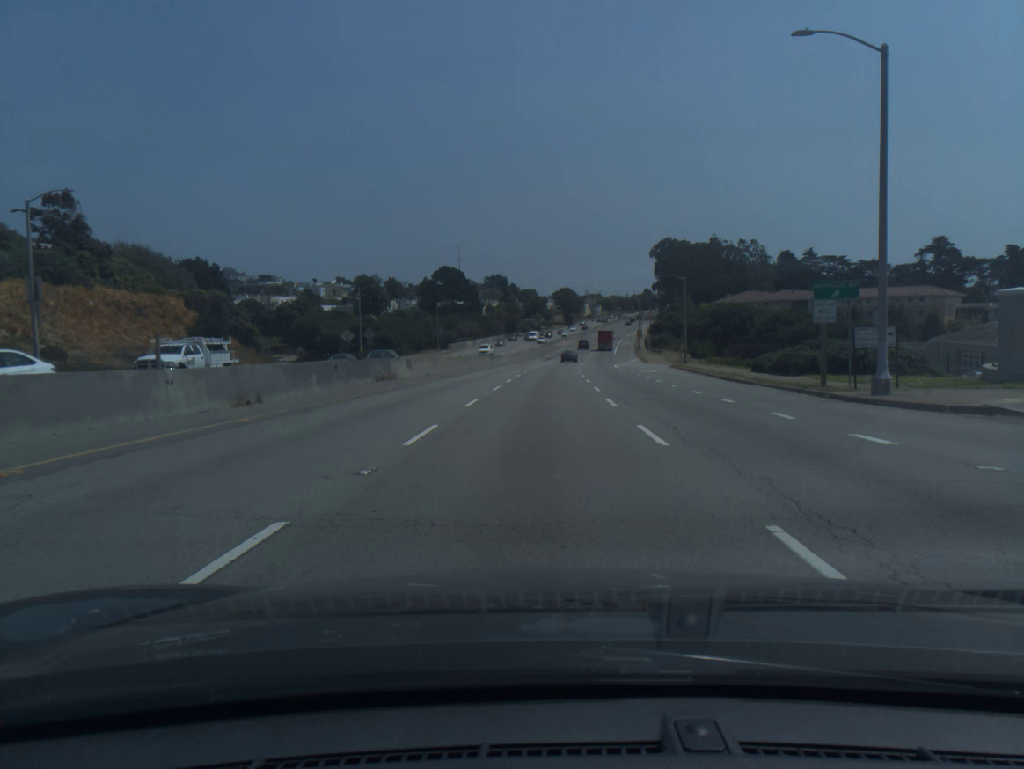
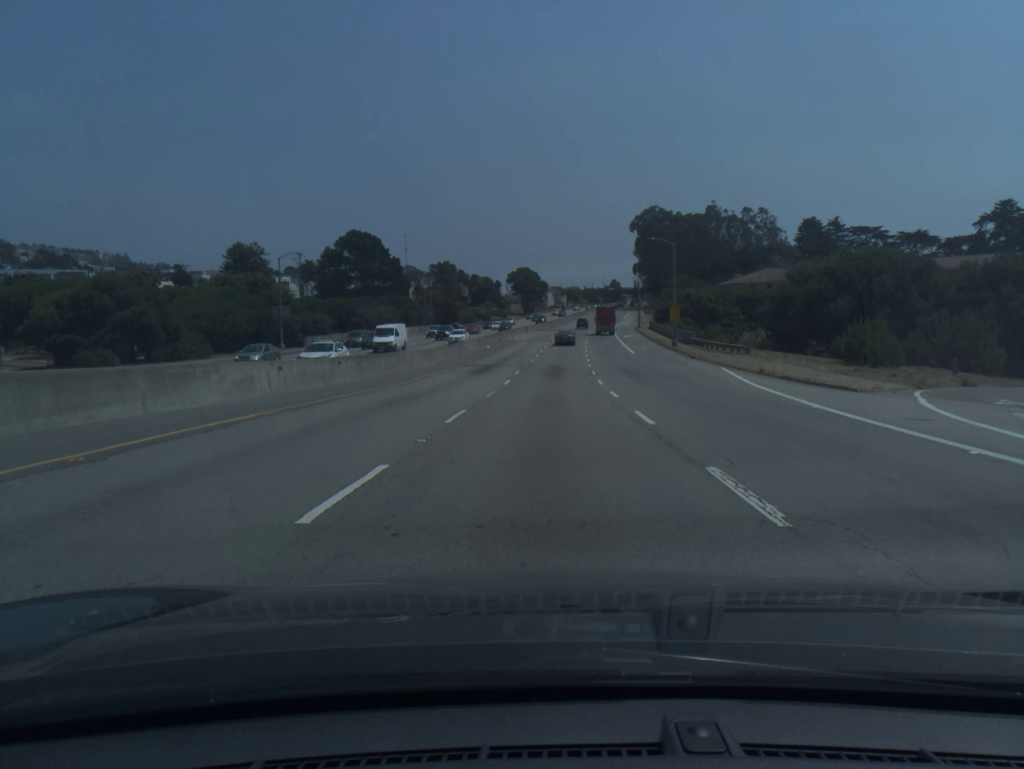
(+1.4, +71.3) m; +3°
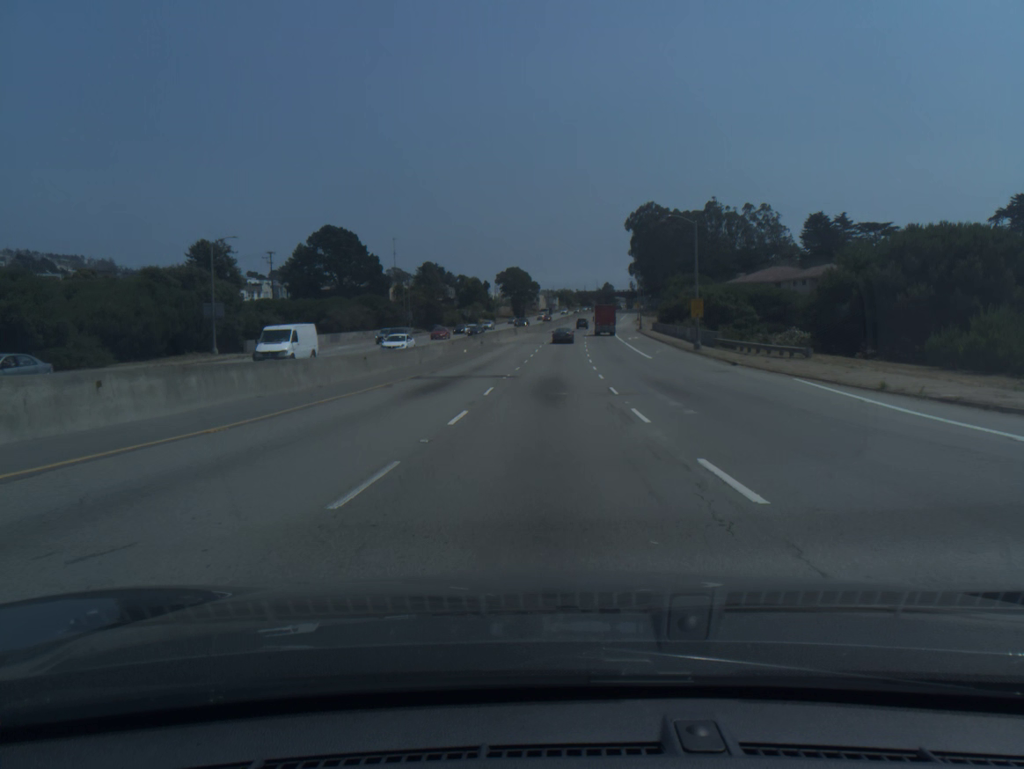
(+0.1, +14.1) m; +1°
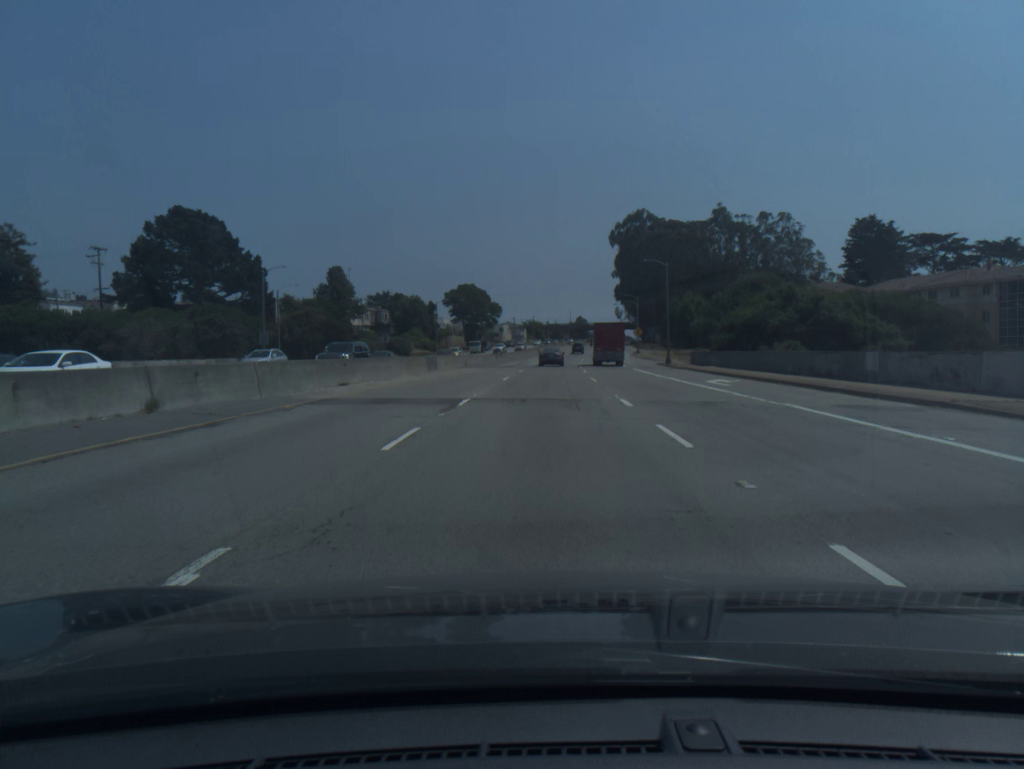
(+1.2, +55.4) m; +2°
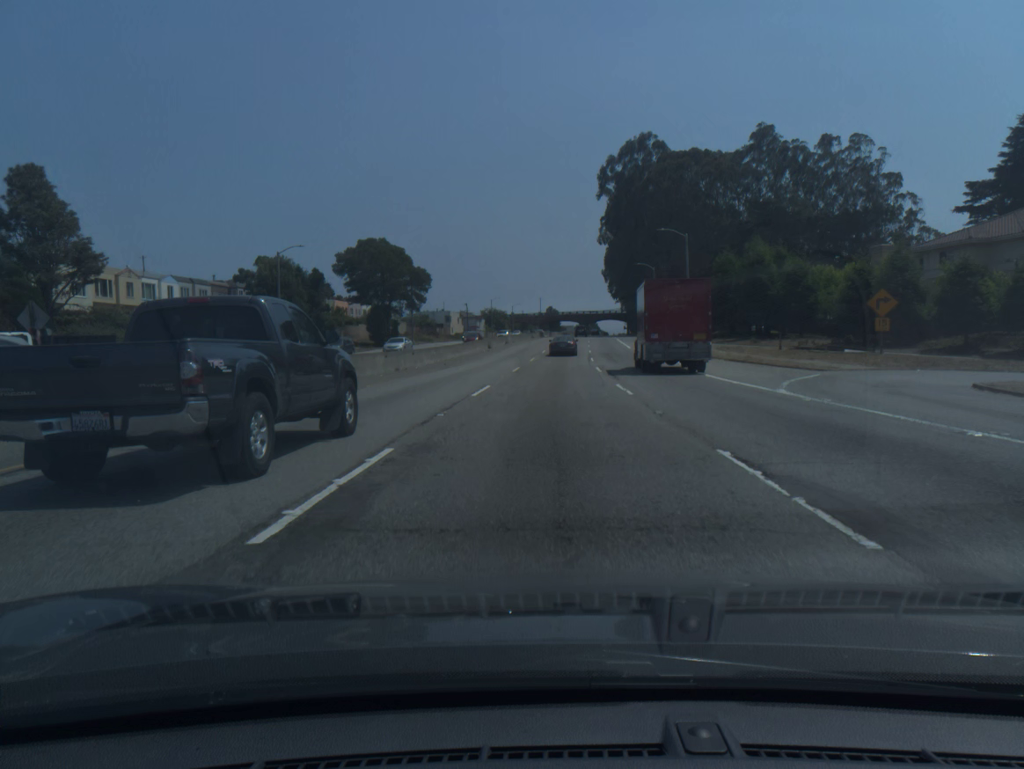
(+1.1, +66.5) m; +2°
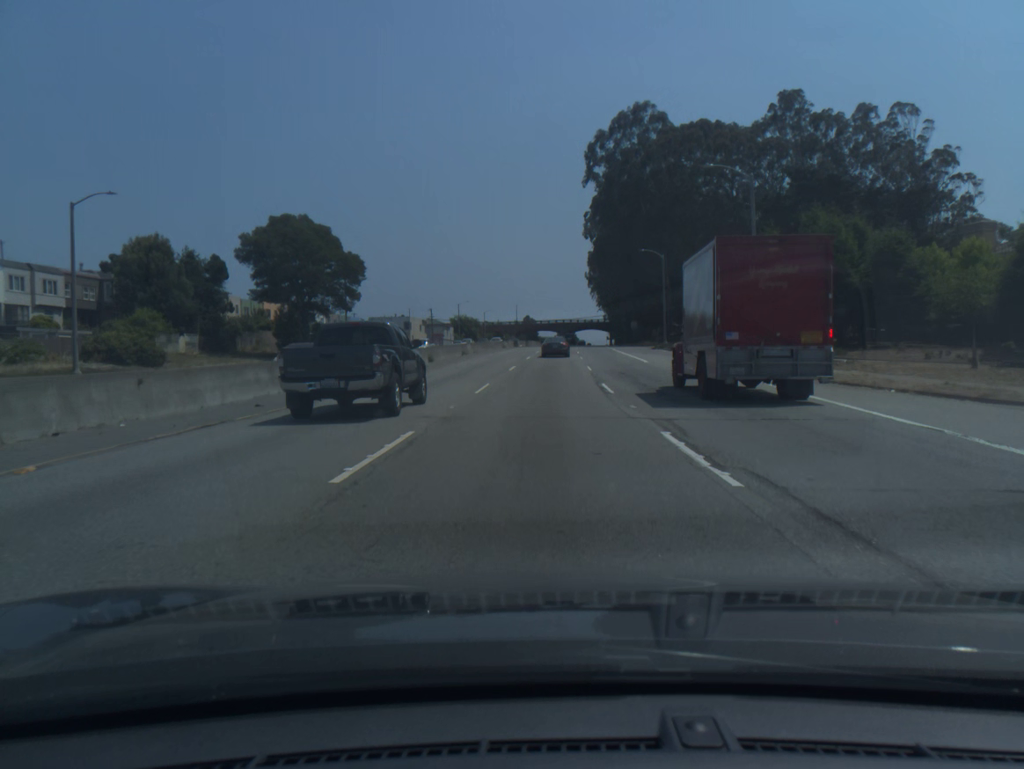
(+0.4, +25.9) m; +2°
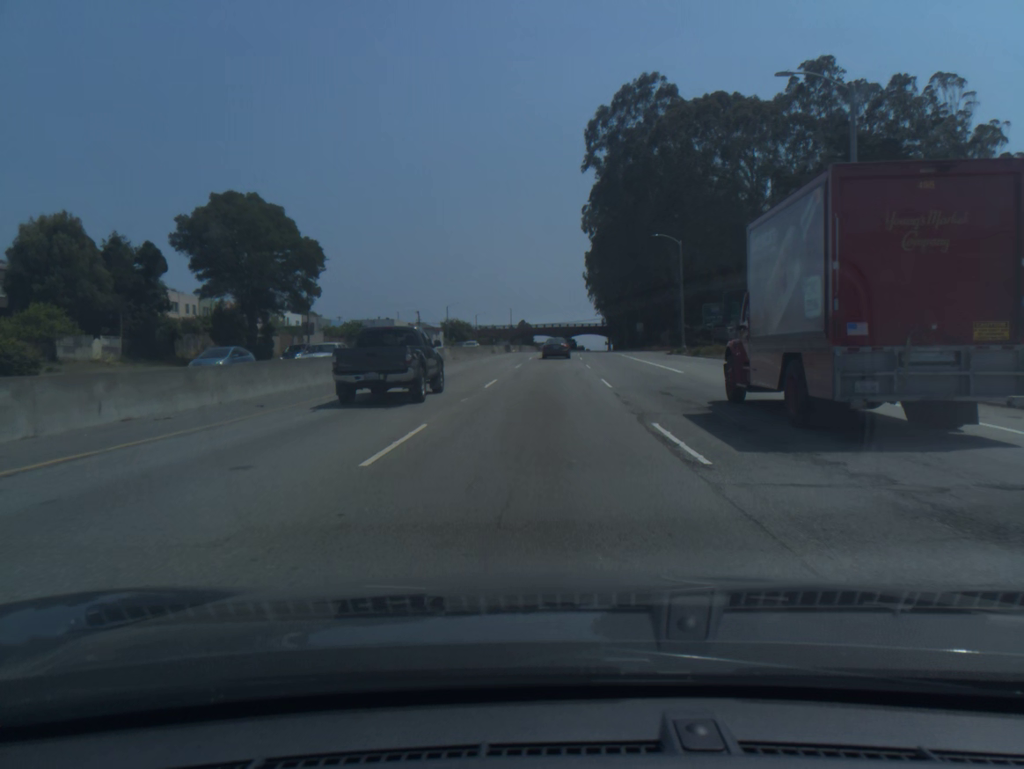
(+0.1, +12.9) m; 0°
